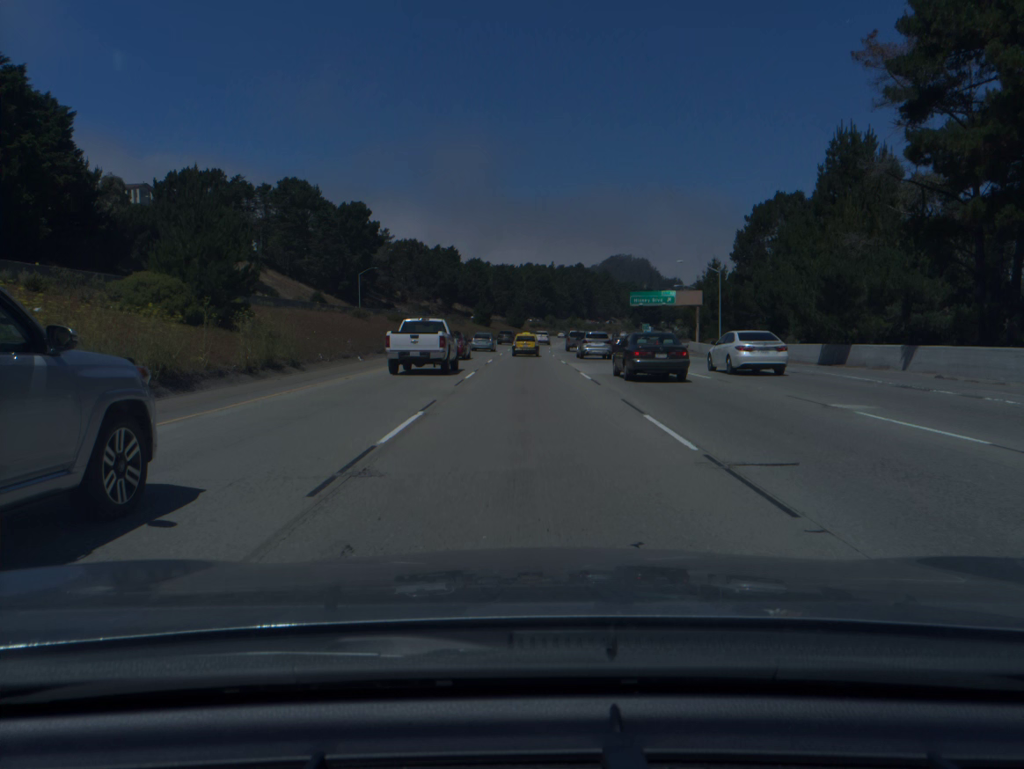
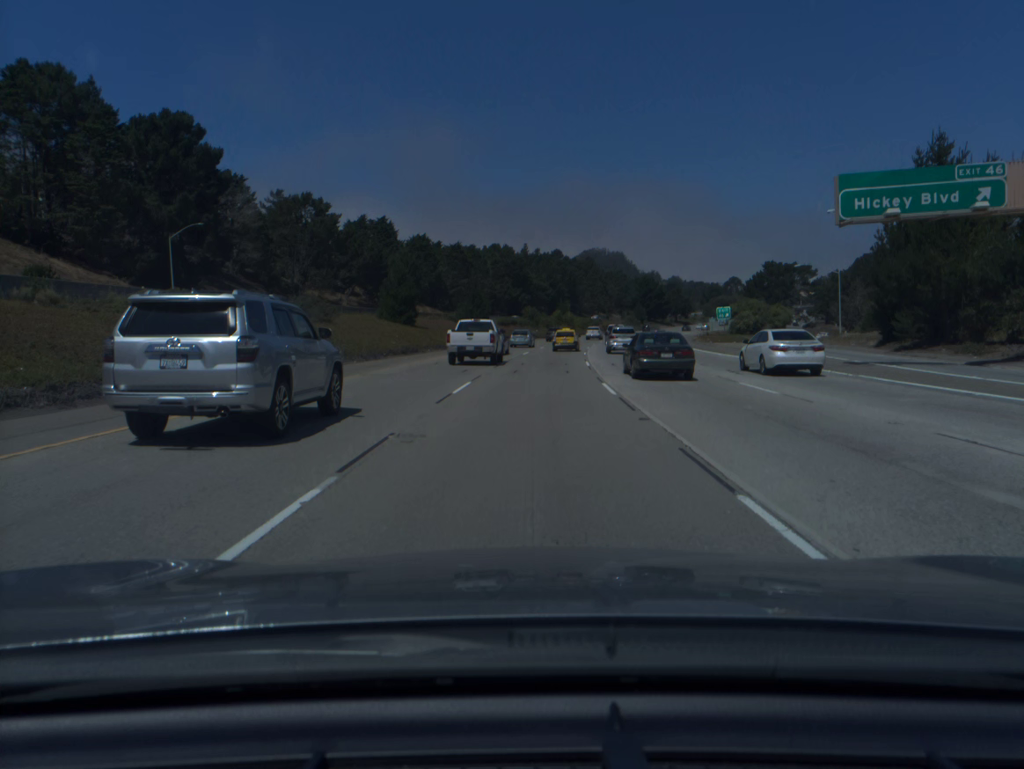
(+0.8, +79.4) m; +2°
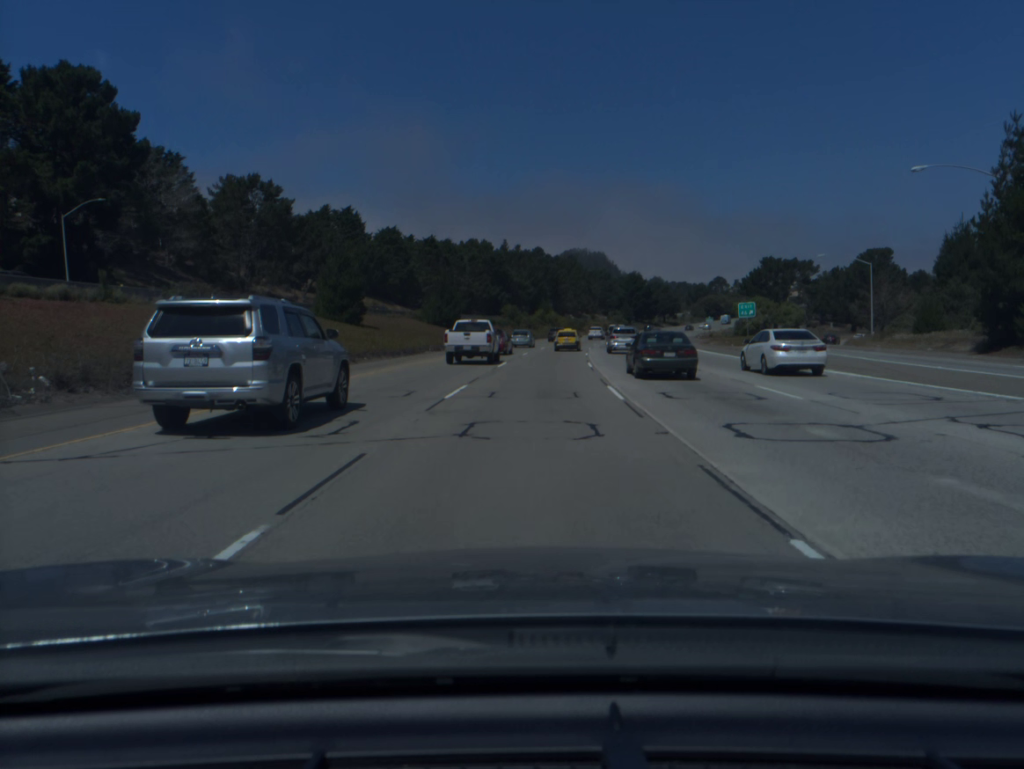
(+0.2, +15.9) m; +1°
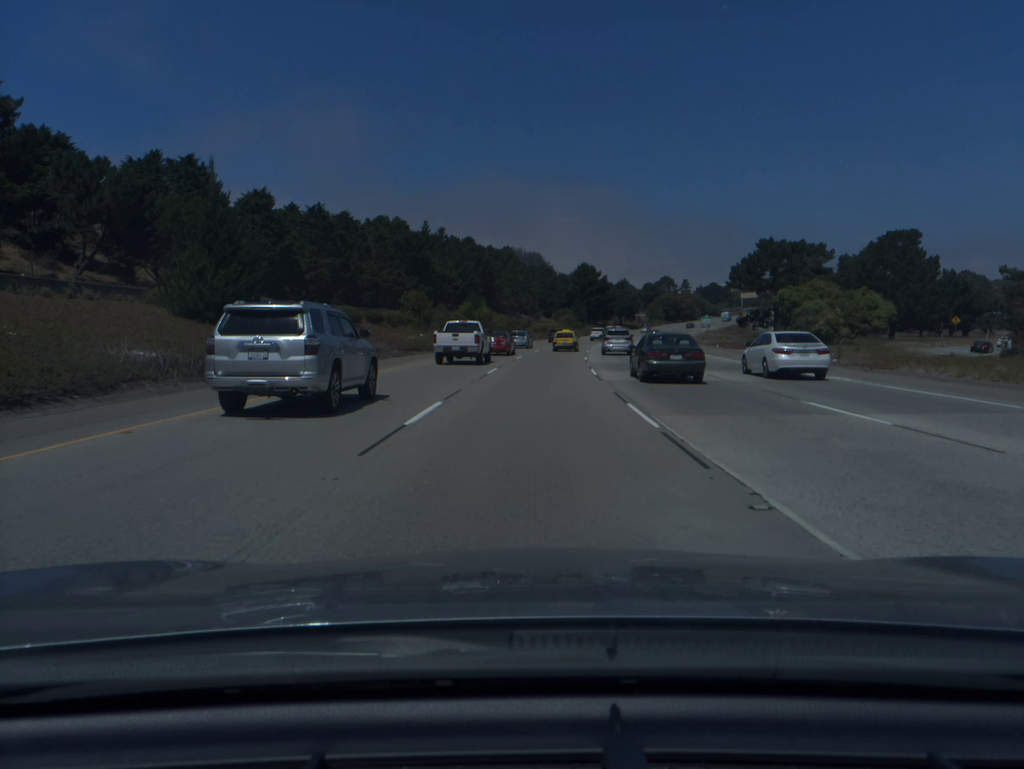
(+1.9, +48.2) m; +5°
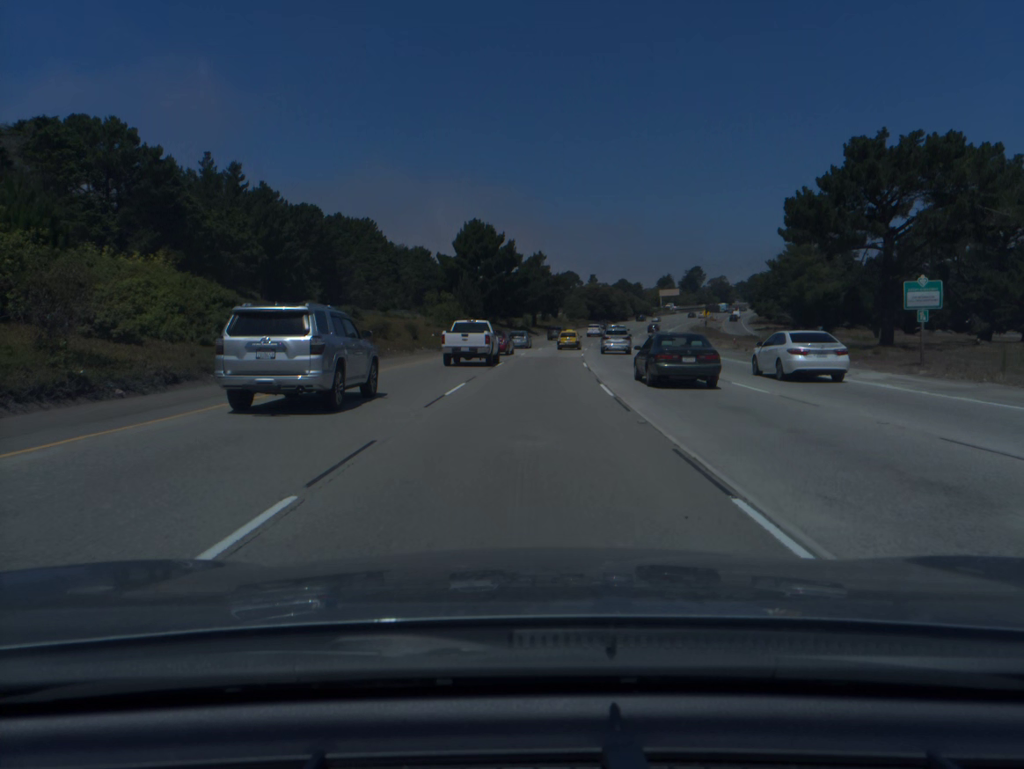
(+5.7, +81.6) m; +8°
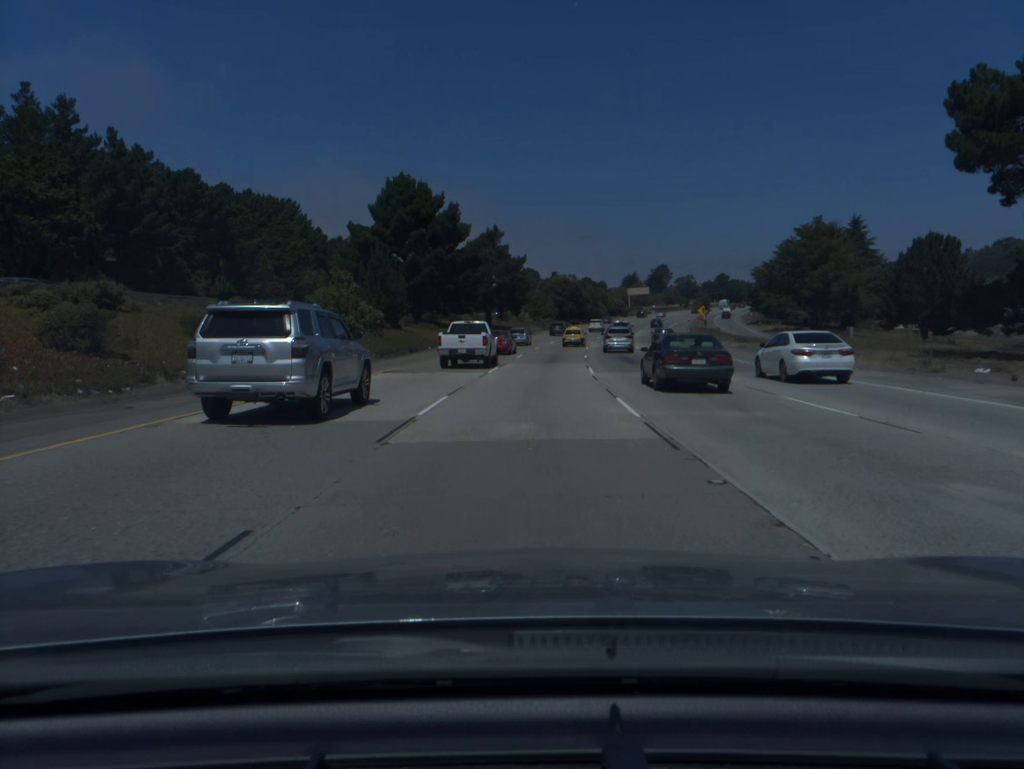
(+0.8, +33.4) m; +3°
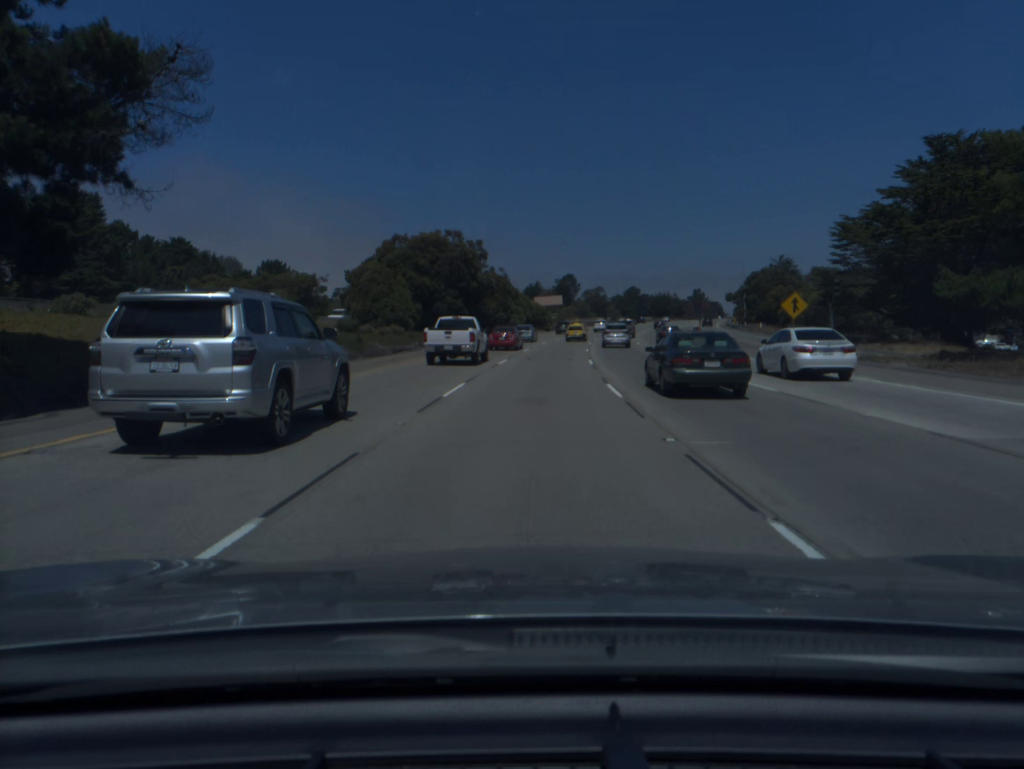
(+5.9, +83.8) m; +8°
